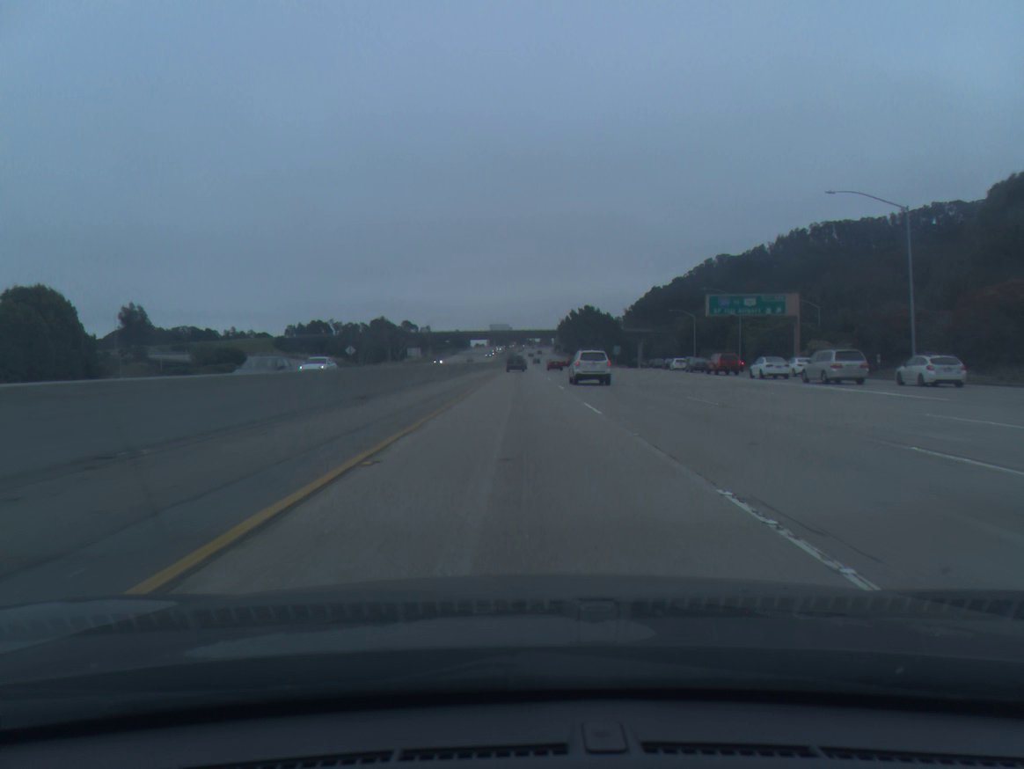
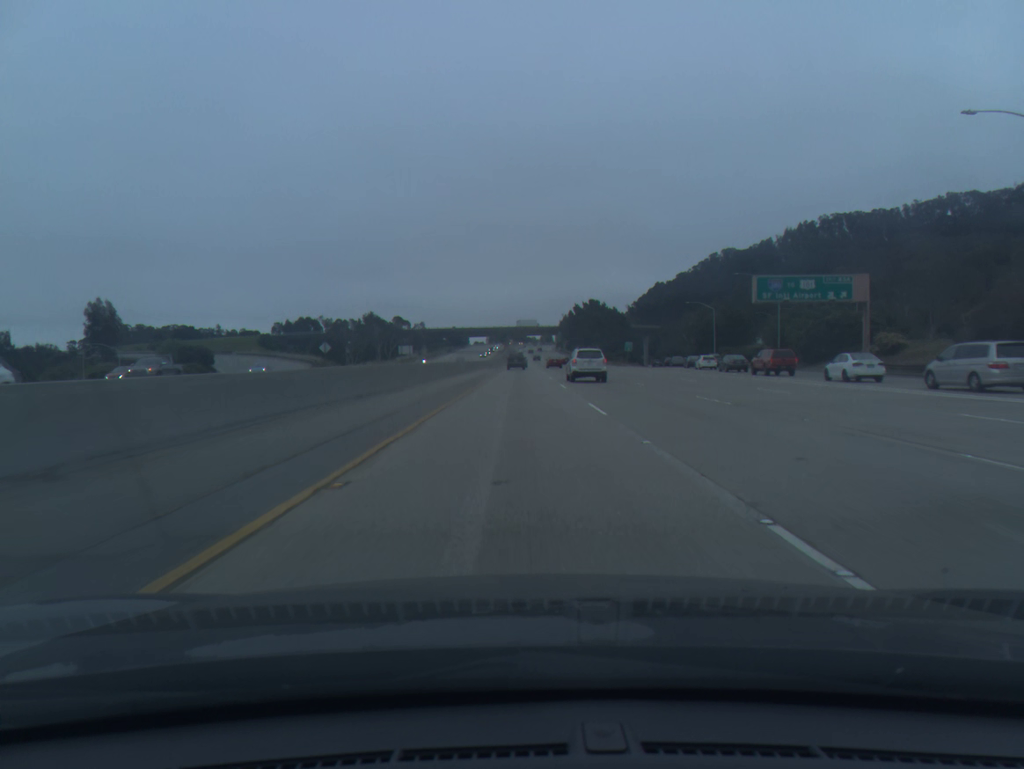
(0.0, +16.1) m; 0°
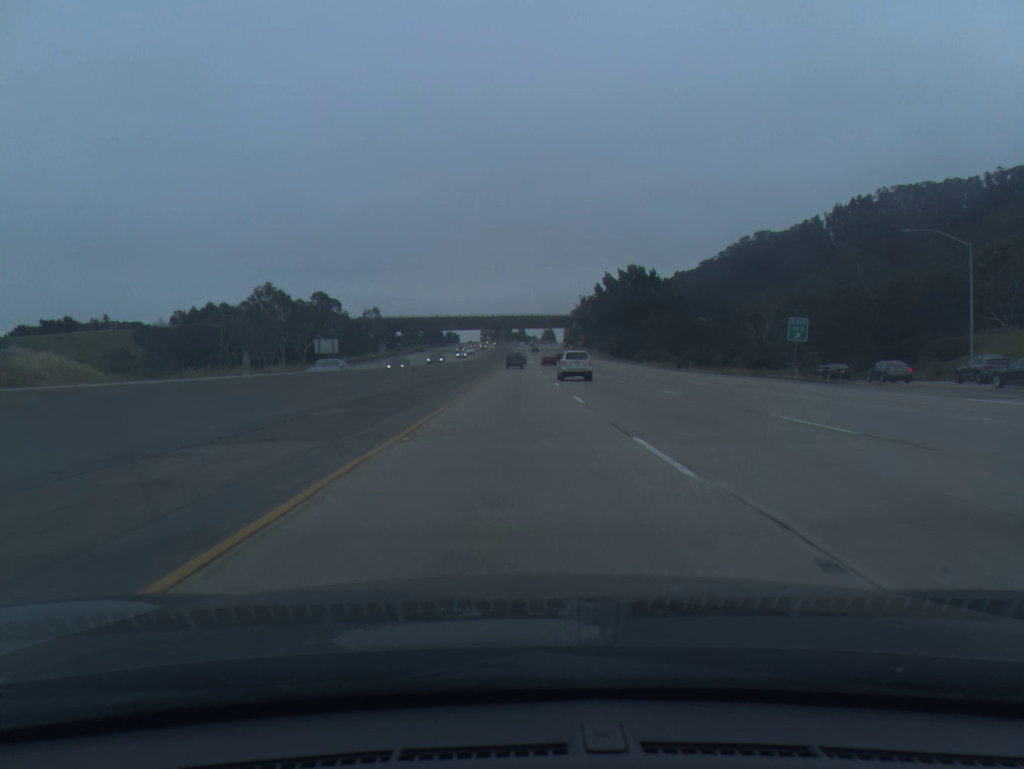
(0.0, +82.9) m; 0°
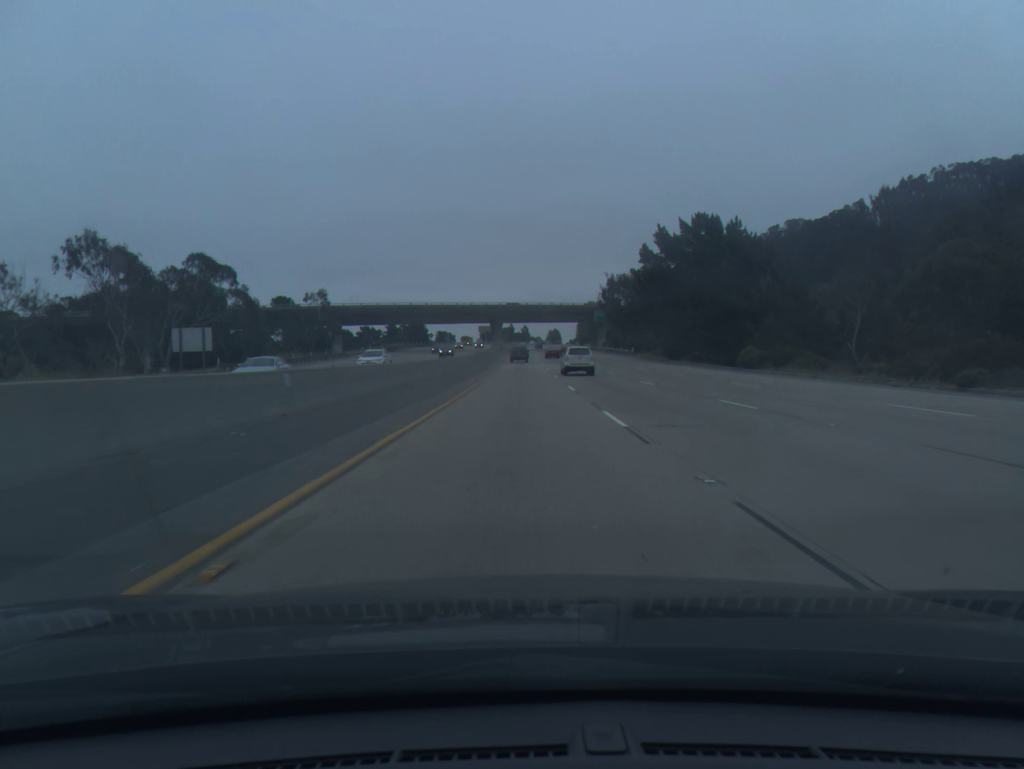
(0.0, +51.4) m; 0°
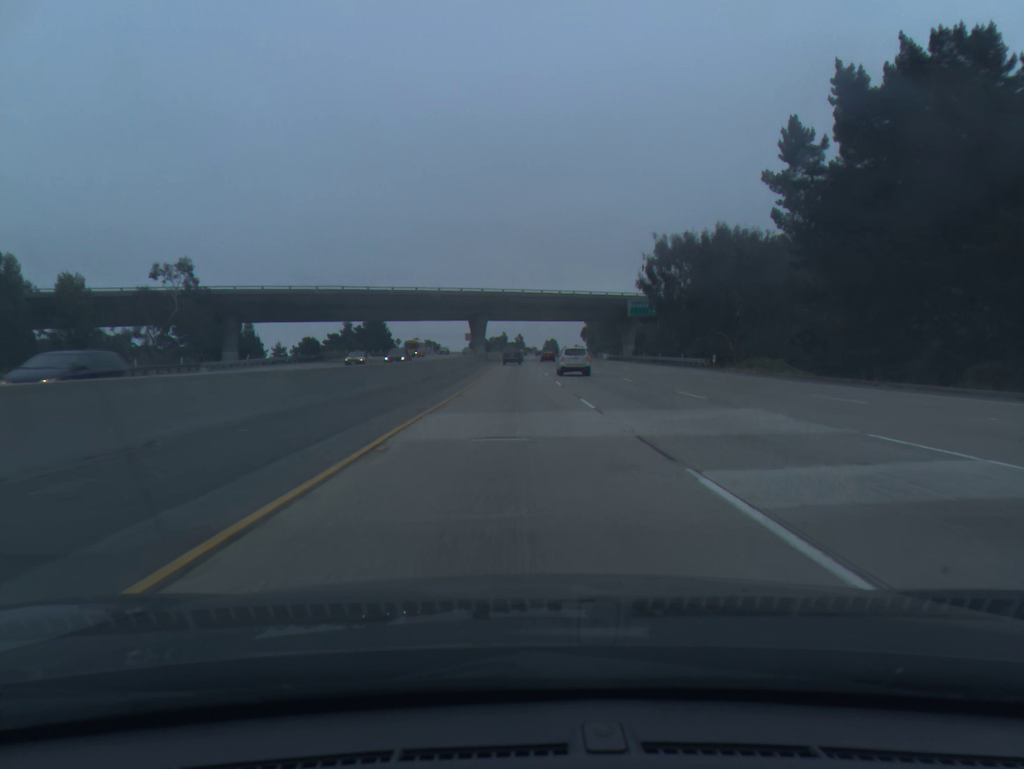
(+0.1, +52.4) m; 0°
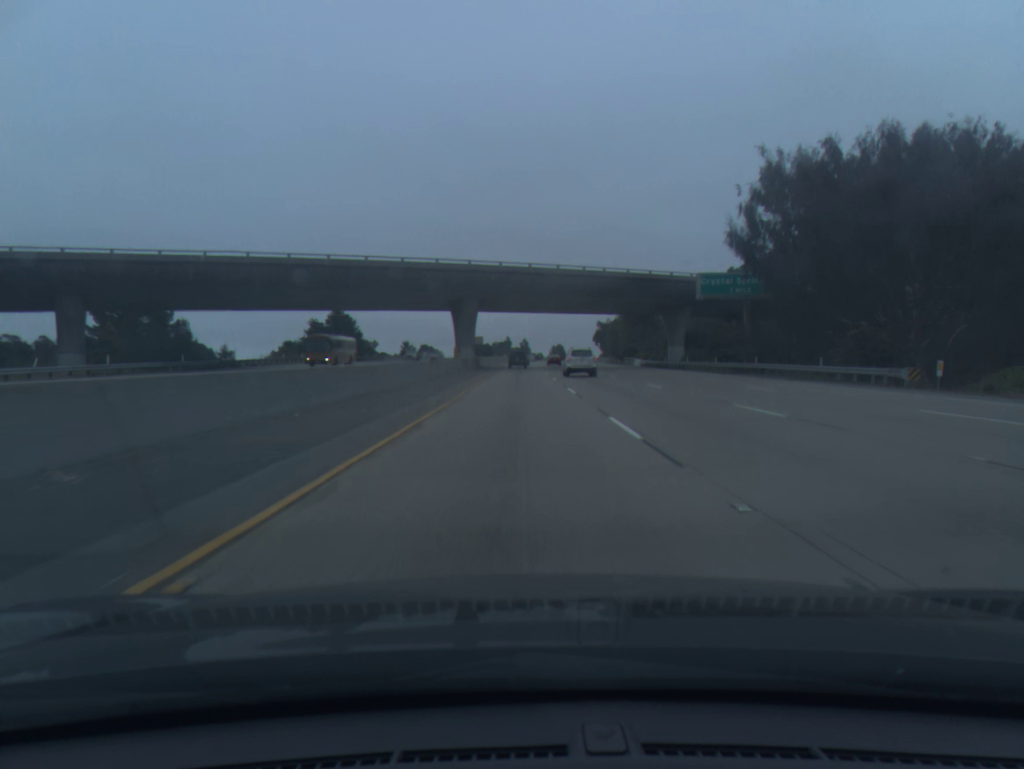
(-0.1, +35.3) m; 0°
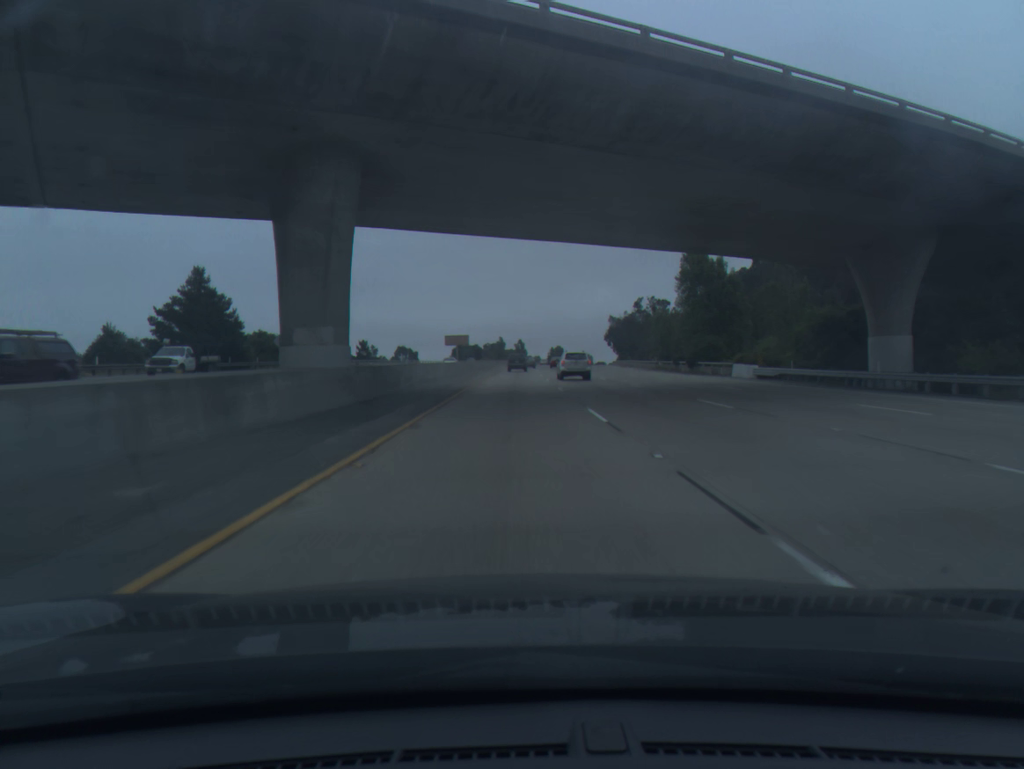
(+0.1, +53.5) m; 0°
